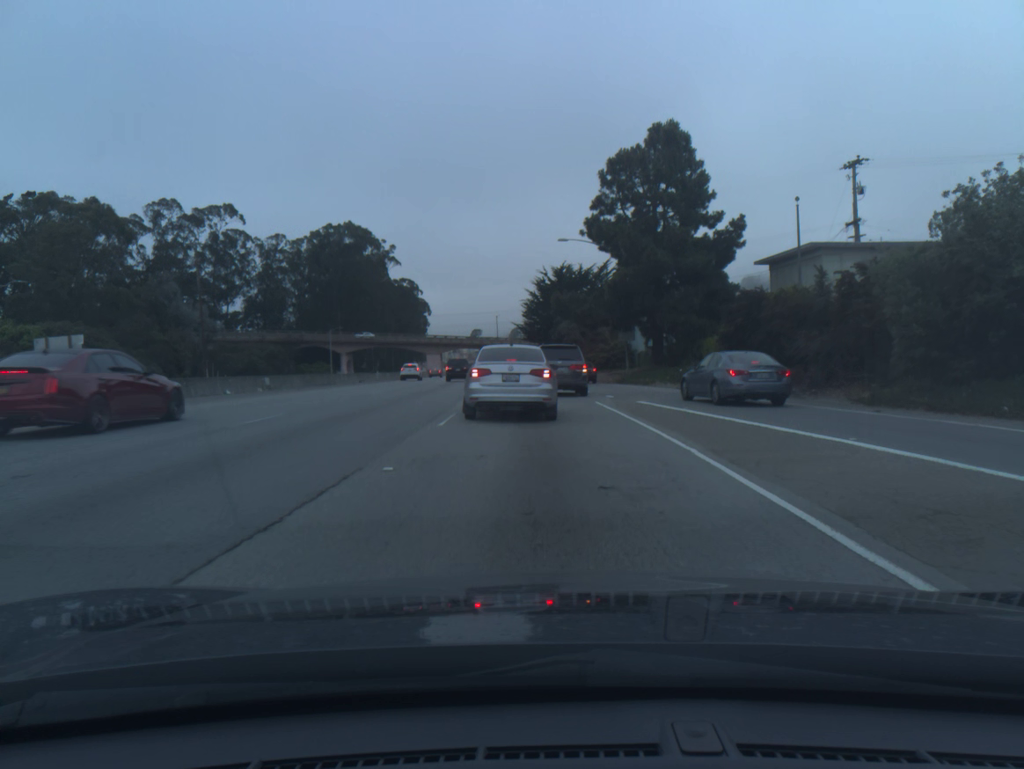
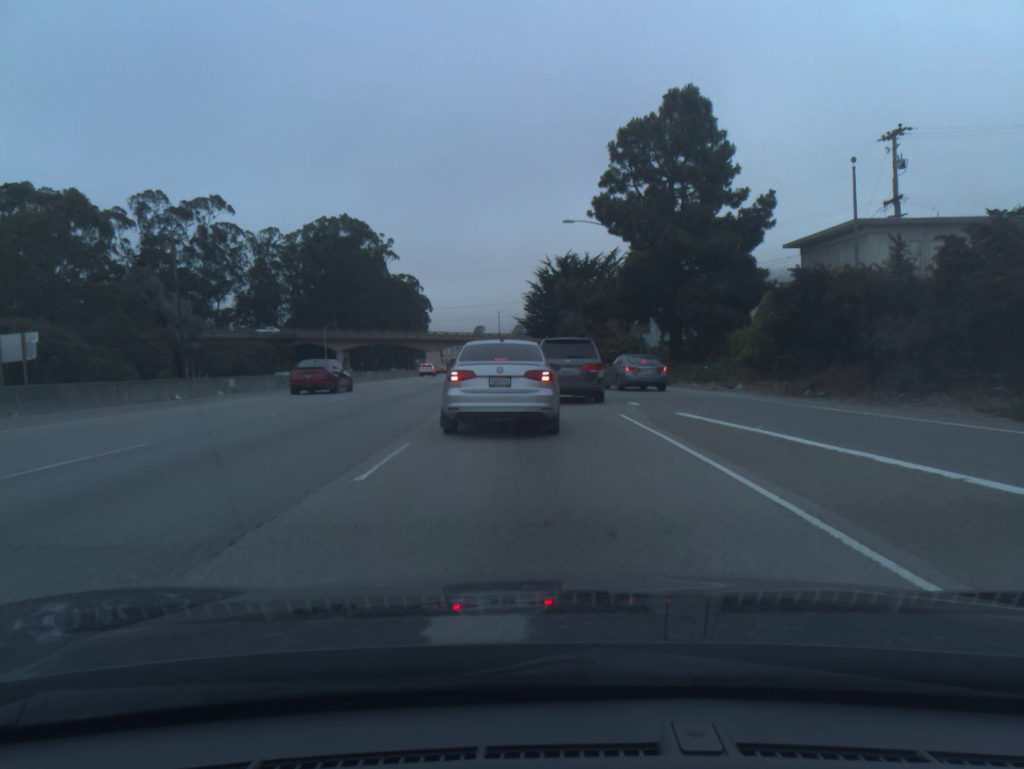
(0.0, +6.3) m; 0°
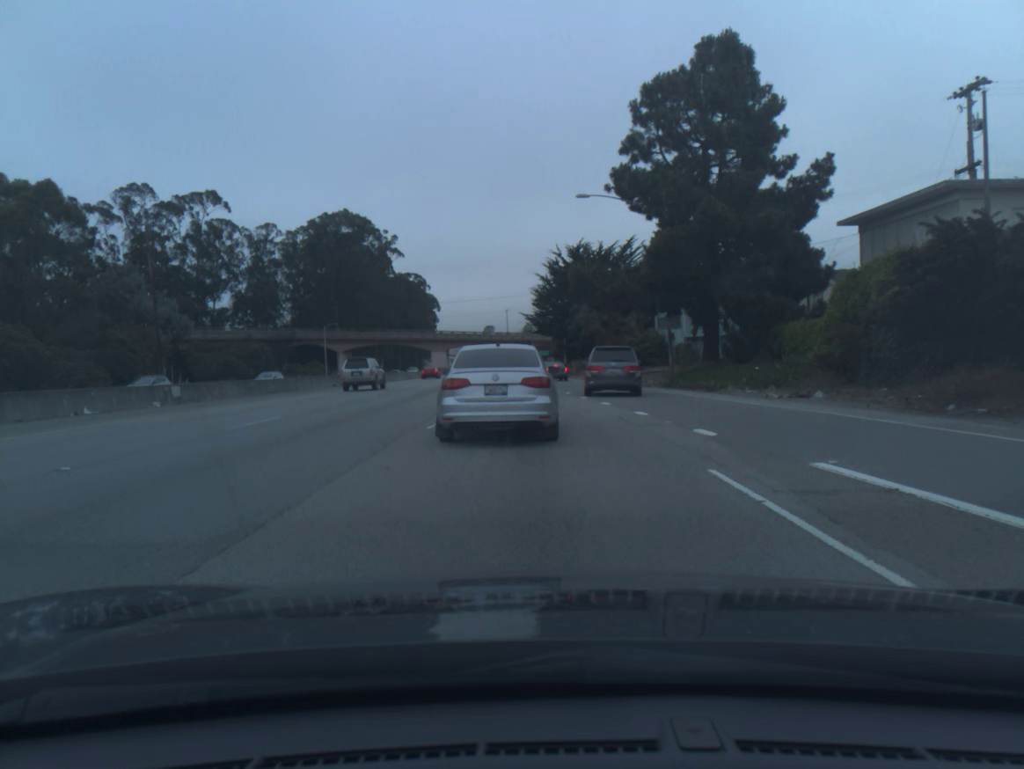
(-0.1, +8.1) m; 0°
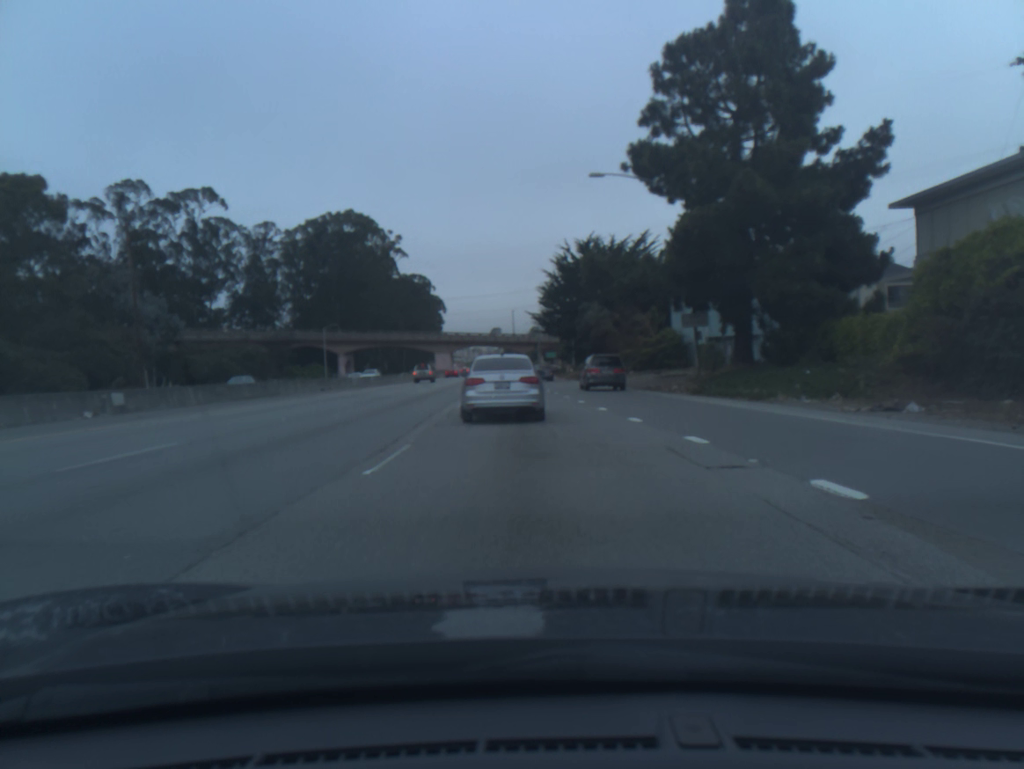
(-0.1, +5.4) m; -1°
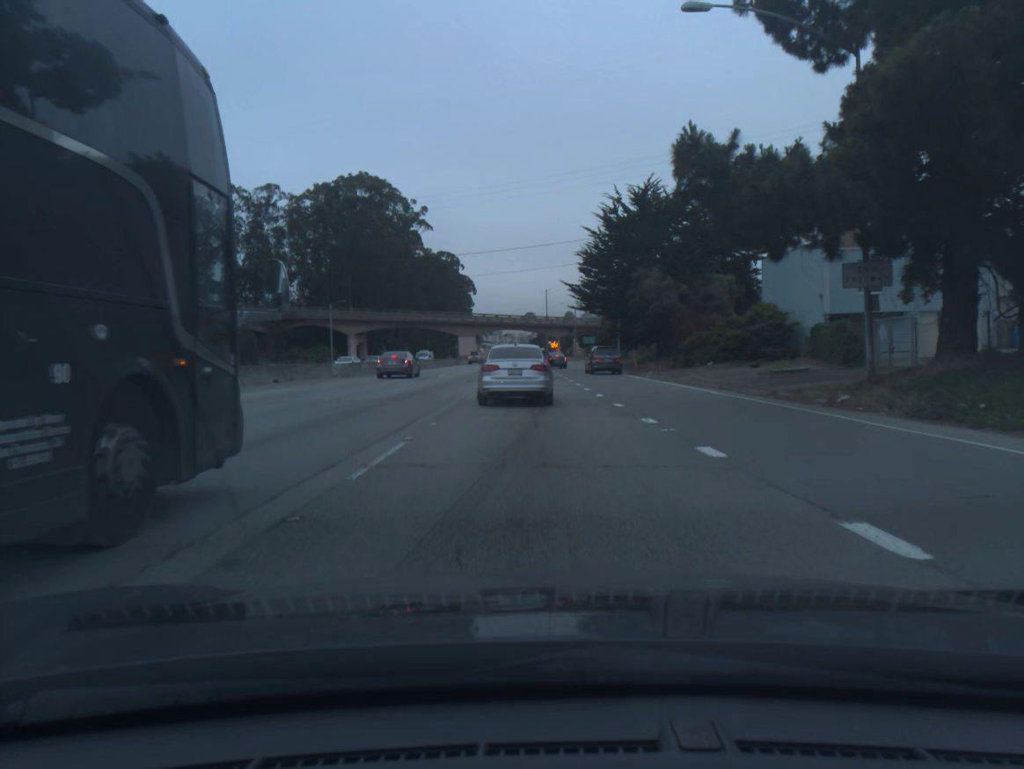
(-0.4, +15.6) m; -3°
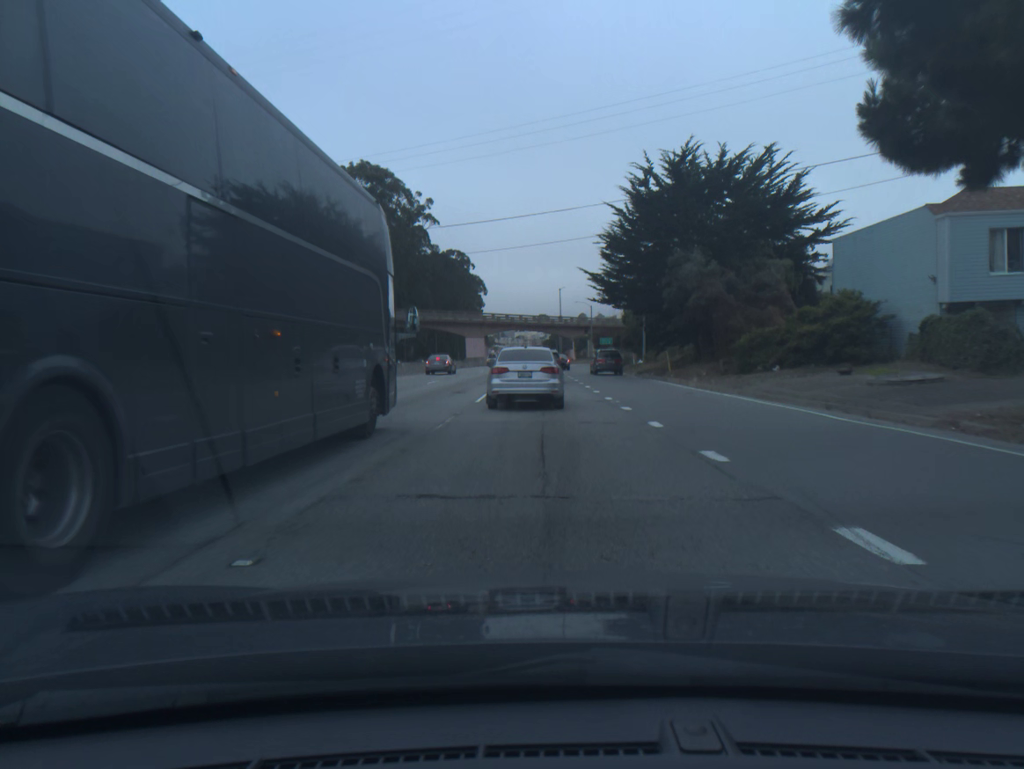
(-0.1, +9.0) m; -1°
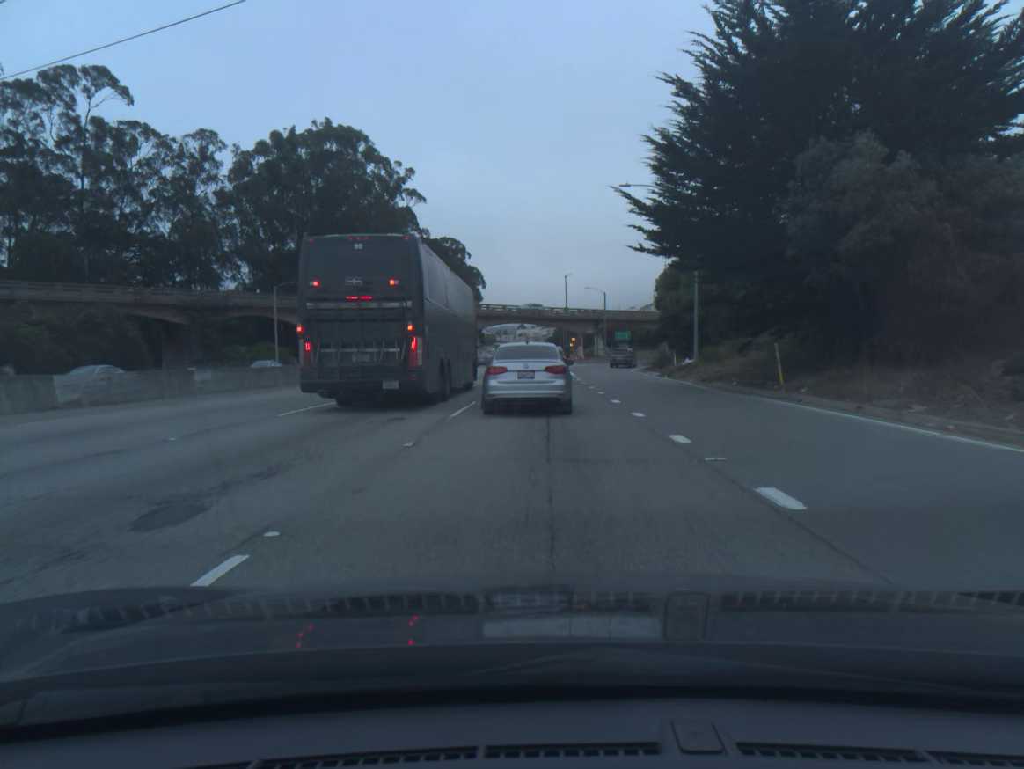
(+0.1, +20.9) m; 0°
